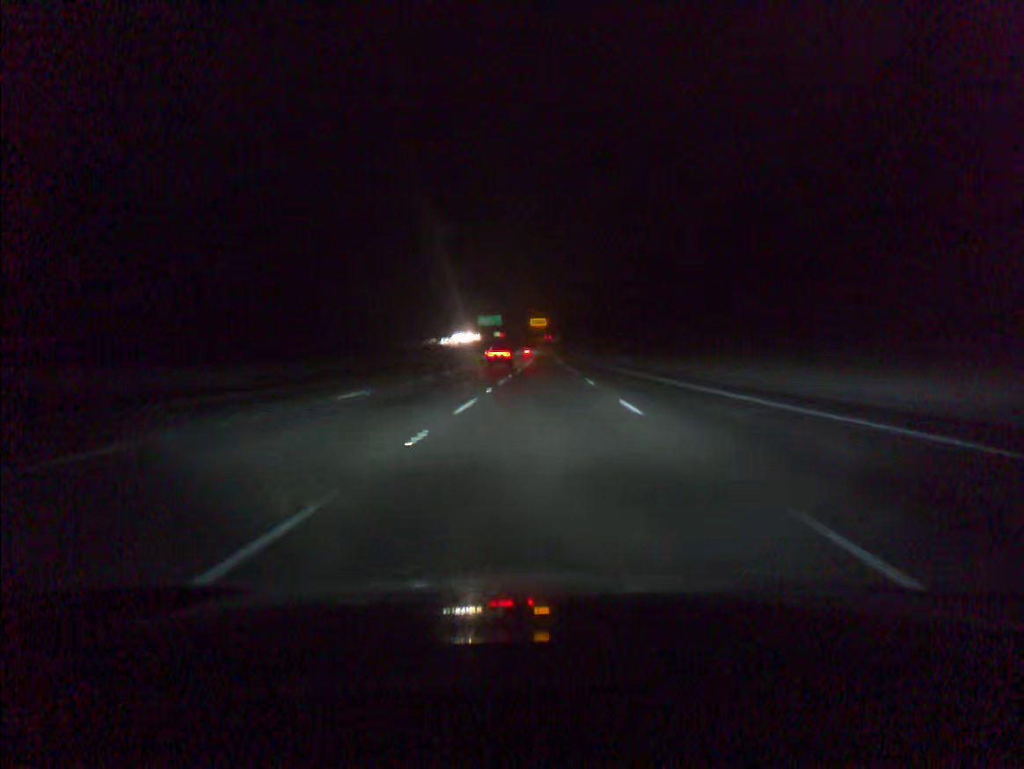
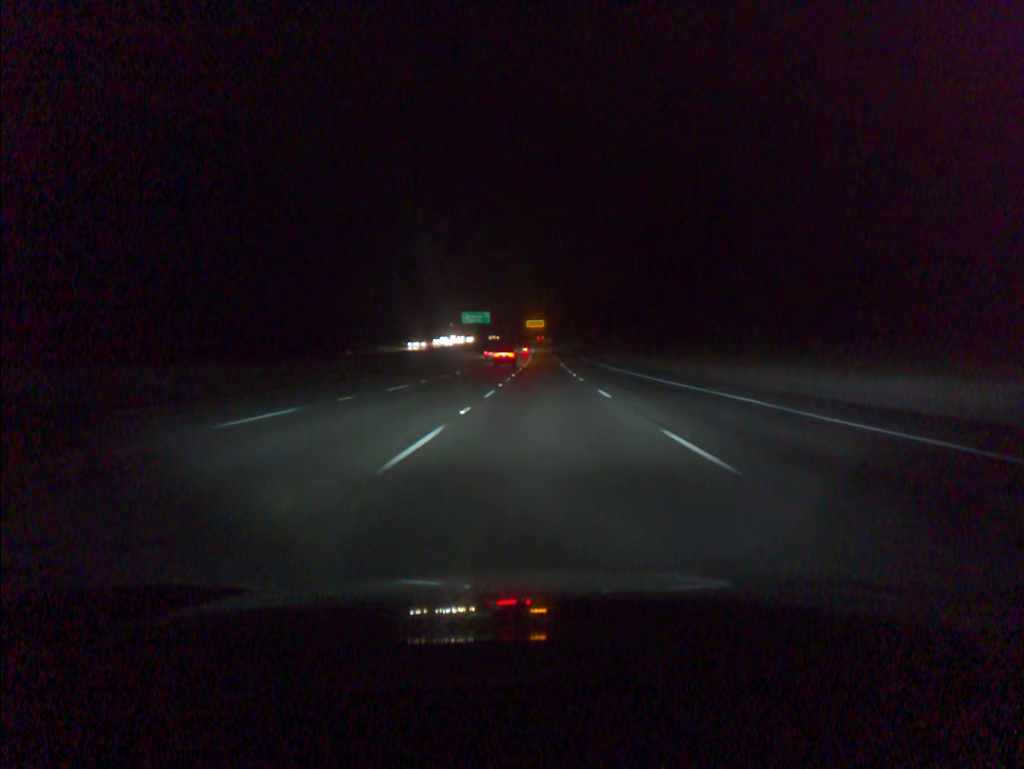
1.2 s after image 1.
(+0.1, +36.7) m; 0°
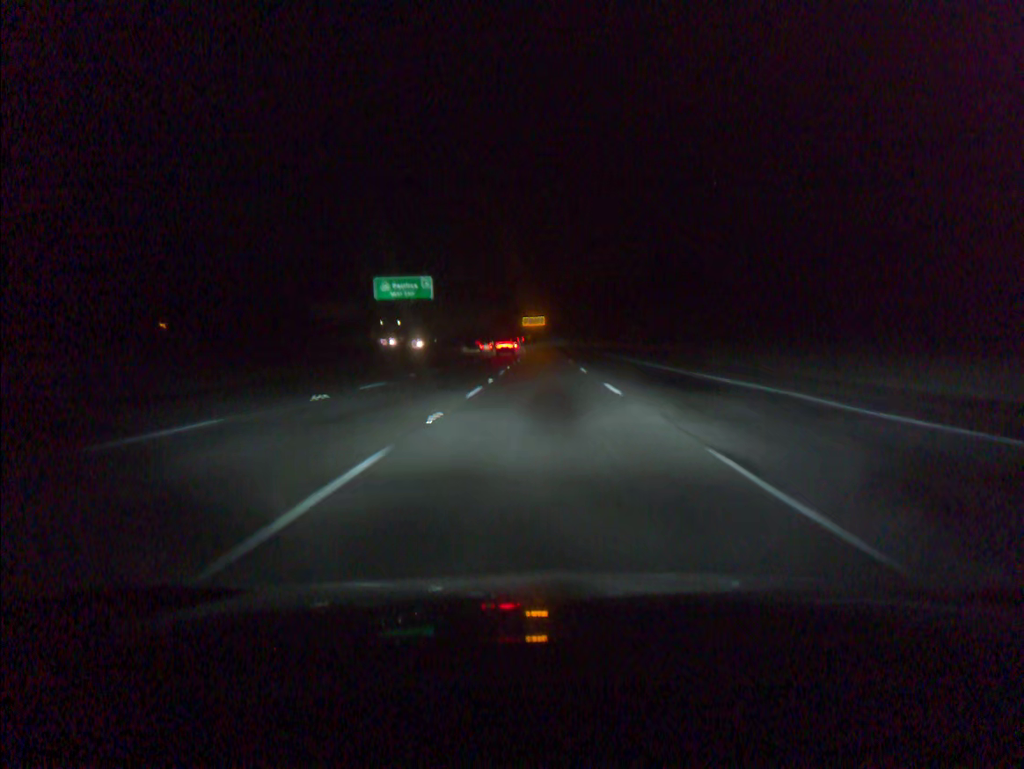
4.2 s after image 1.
(+0.2, +91.6) m; 0°
